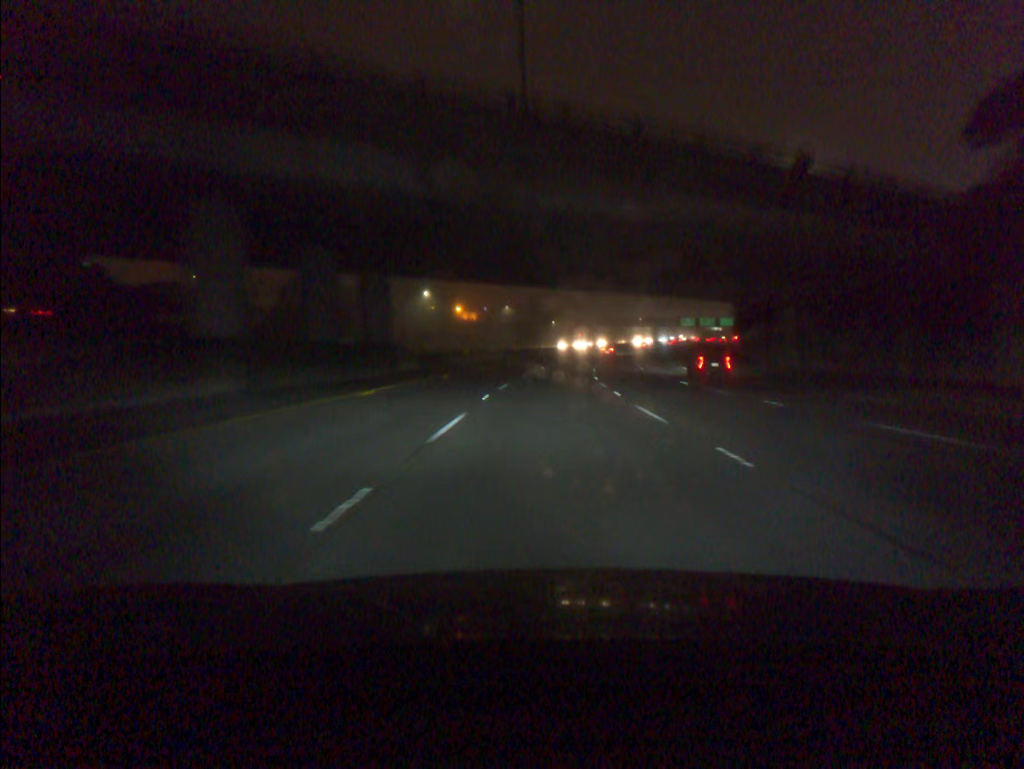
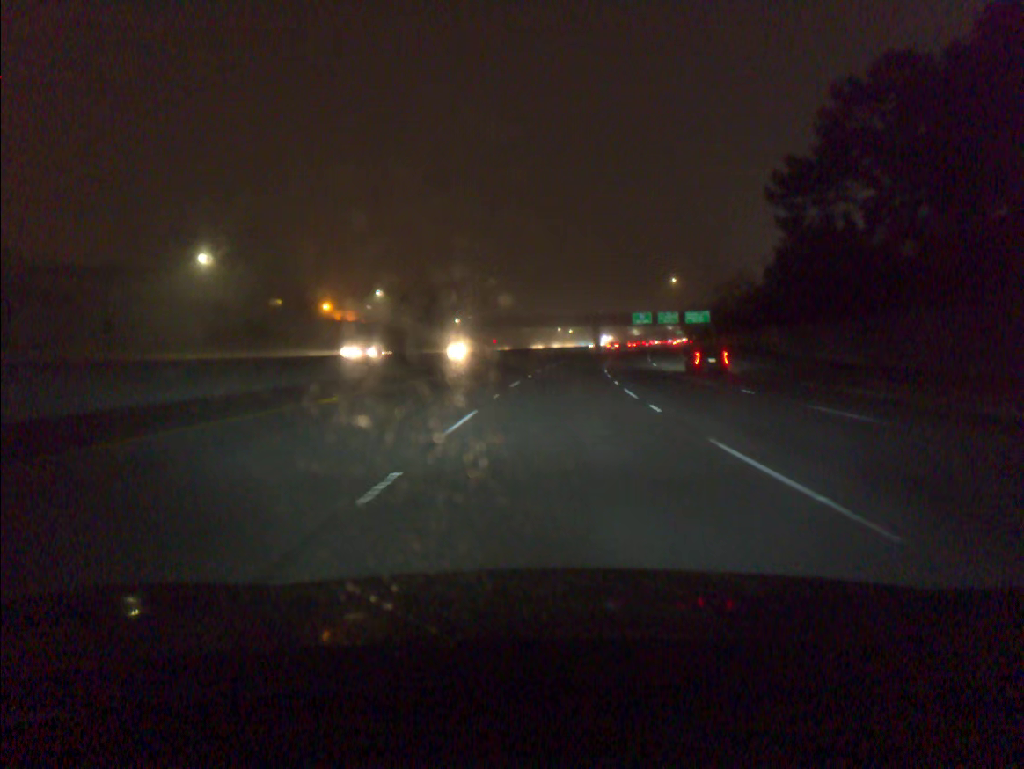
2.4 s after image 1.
(+3.3, +76.4) m; +6°
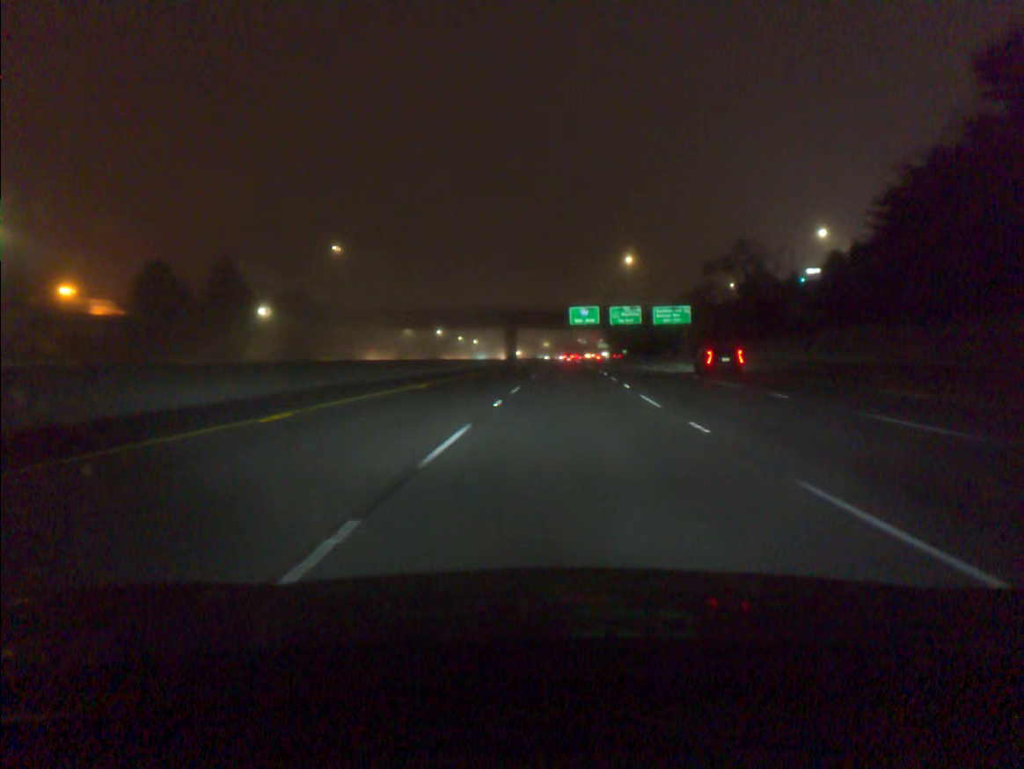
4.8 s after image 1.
(+4.5, +76.1) m; +7°
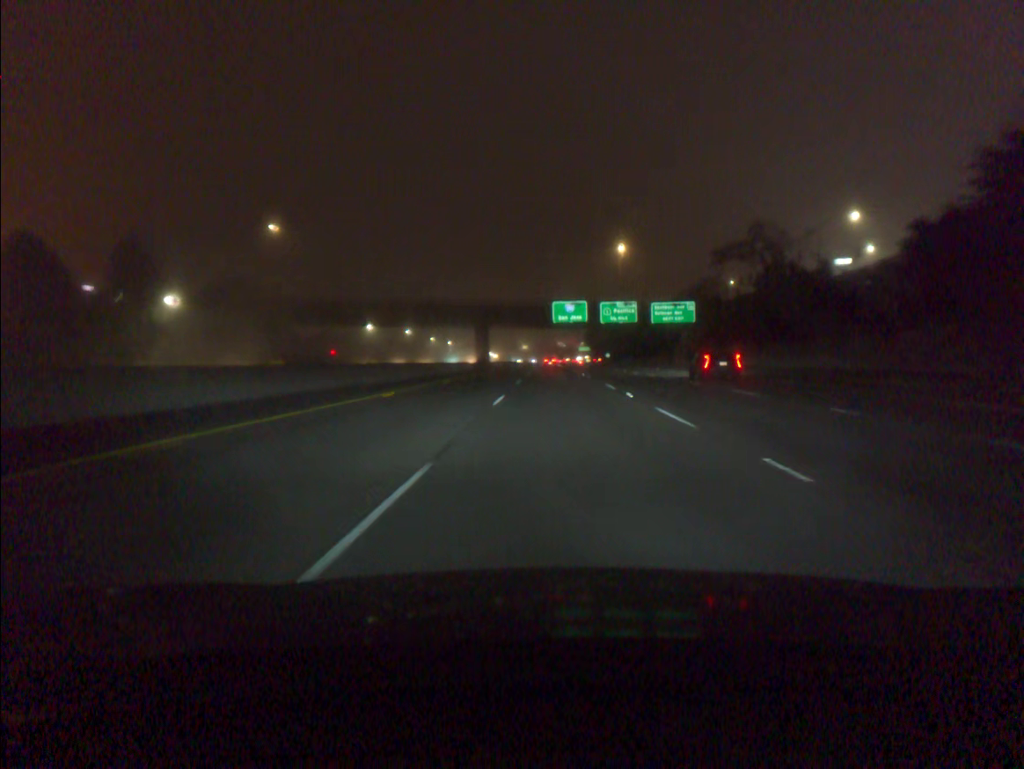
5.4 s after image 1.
(+0.3, +19.0) m; +2°
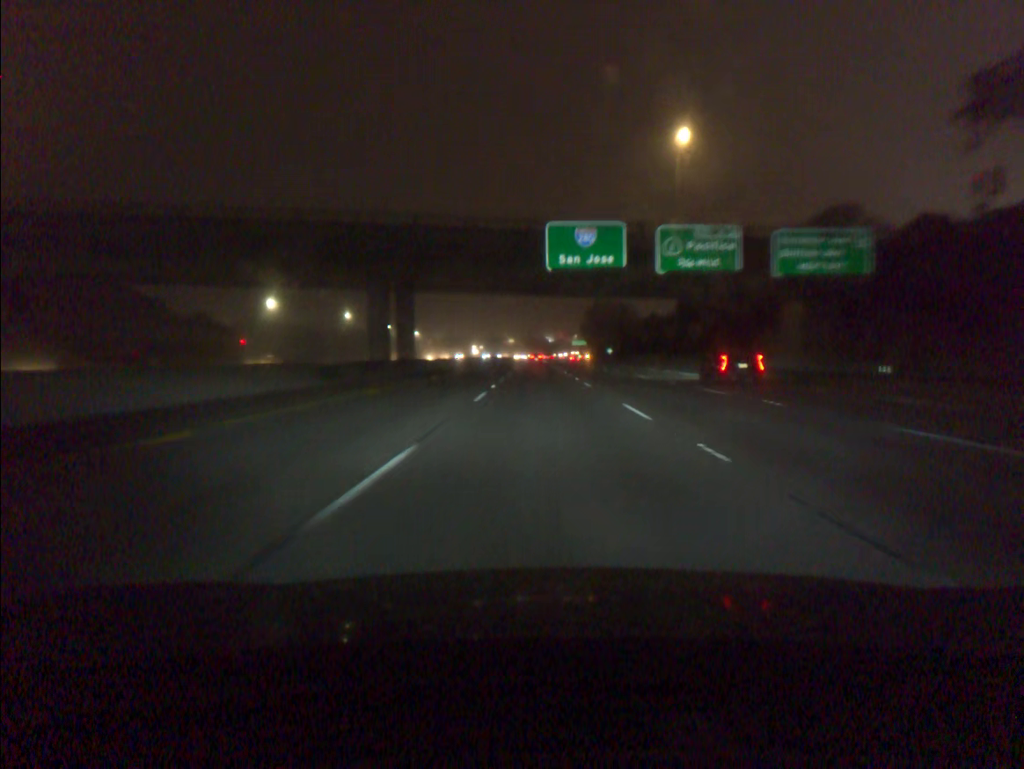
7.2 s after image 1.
(+0.9, +57.1) m; +1°
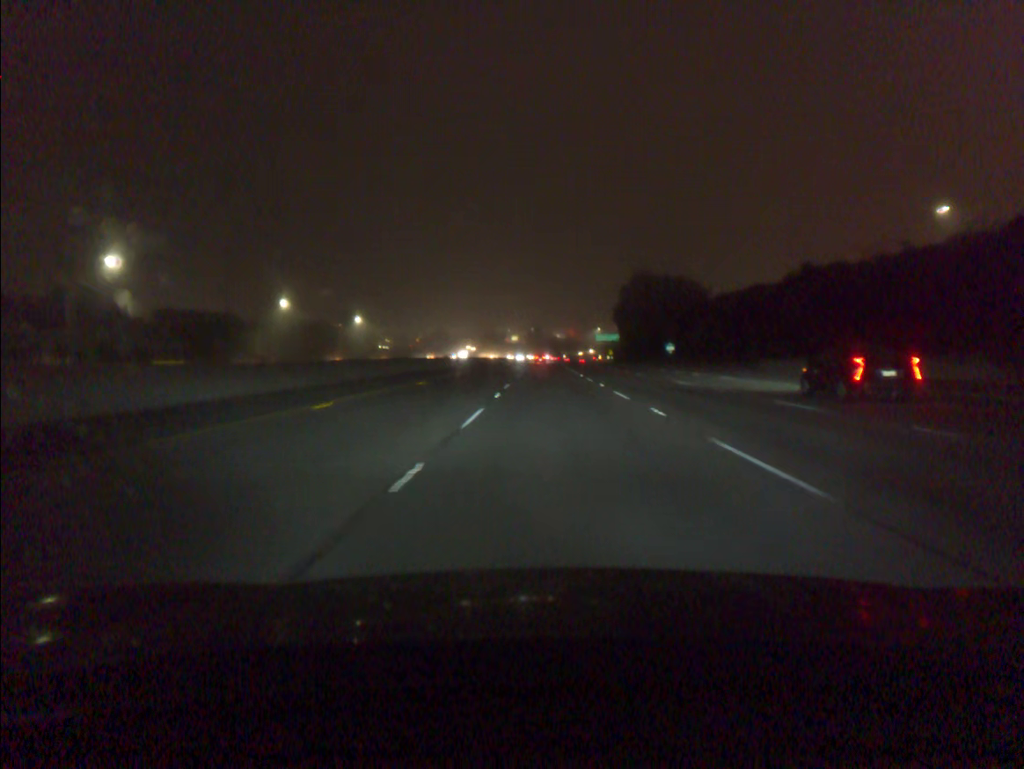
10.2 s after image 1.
(-0.8, +95.3) m; 0°
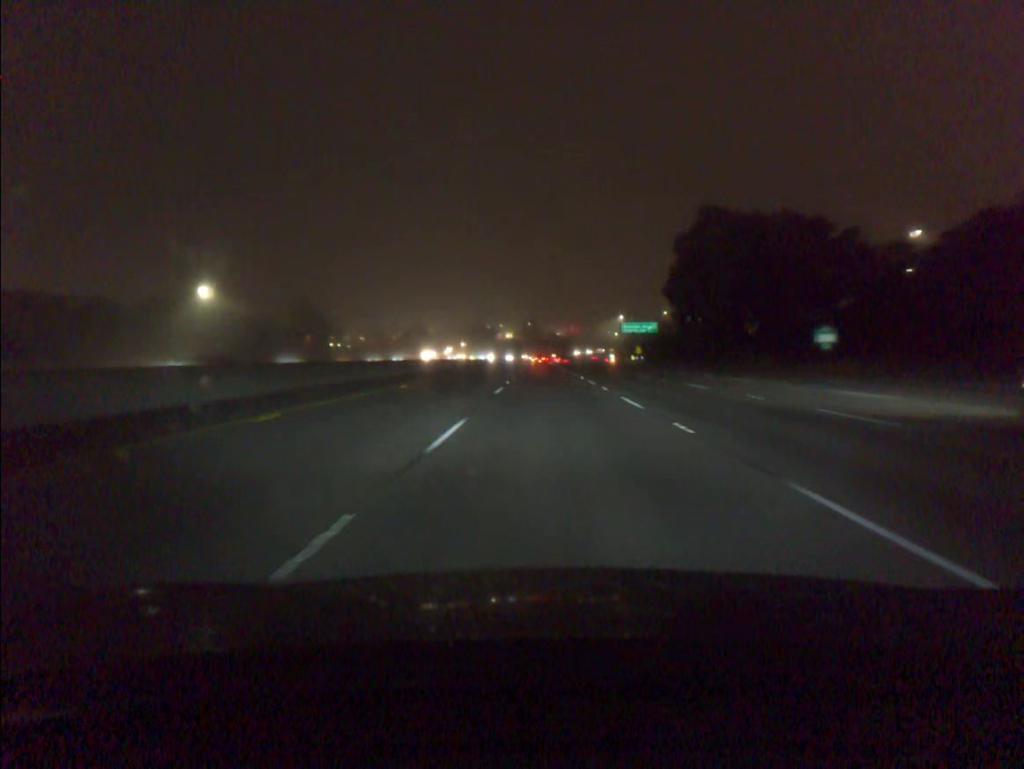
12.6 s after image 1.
(+0.2, +76.5) m; 0°
